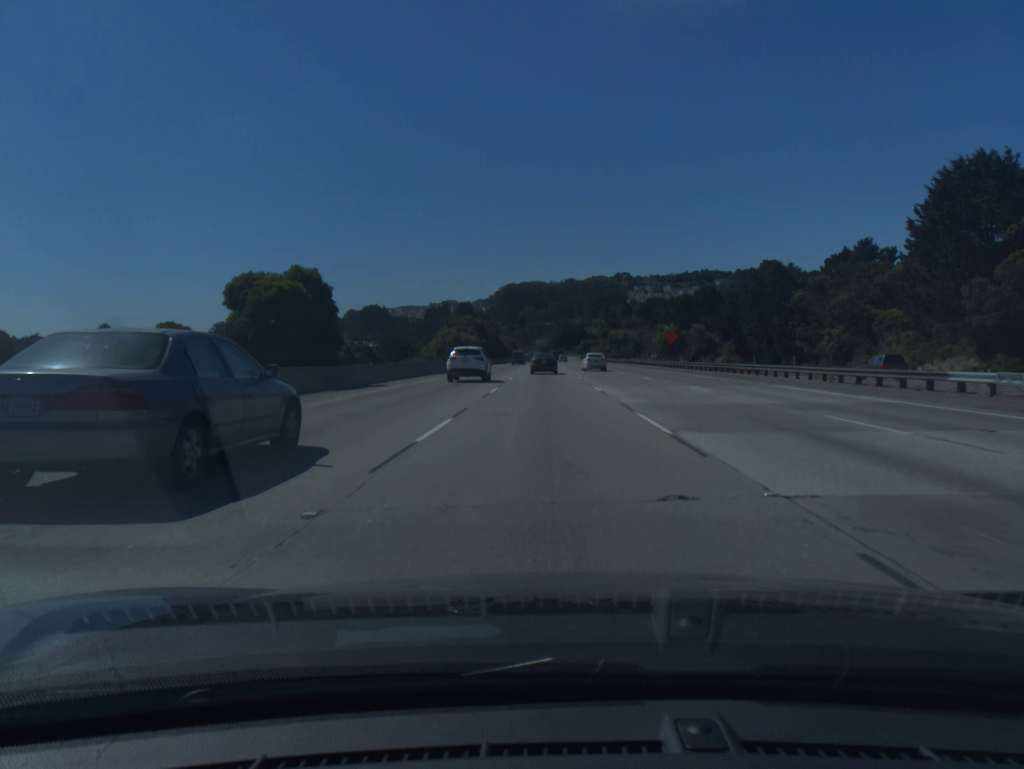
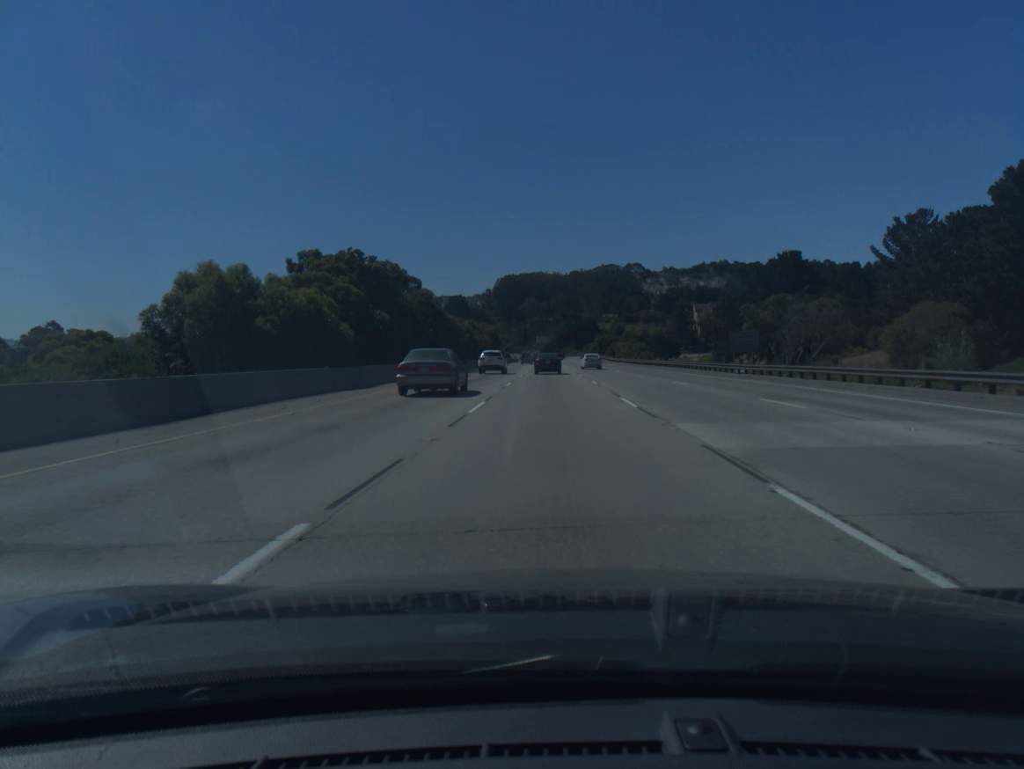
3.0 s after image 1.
(-0.2, +81.8) m; 0°
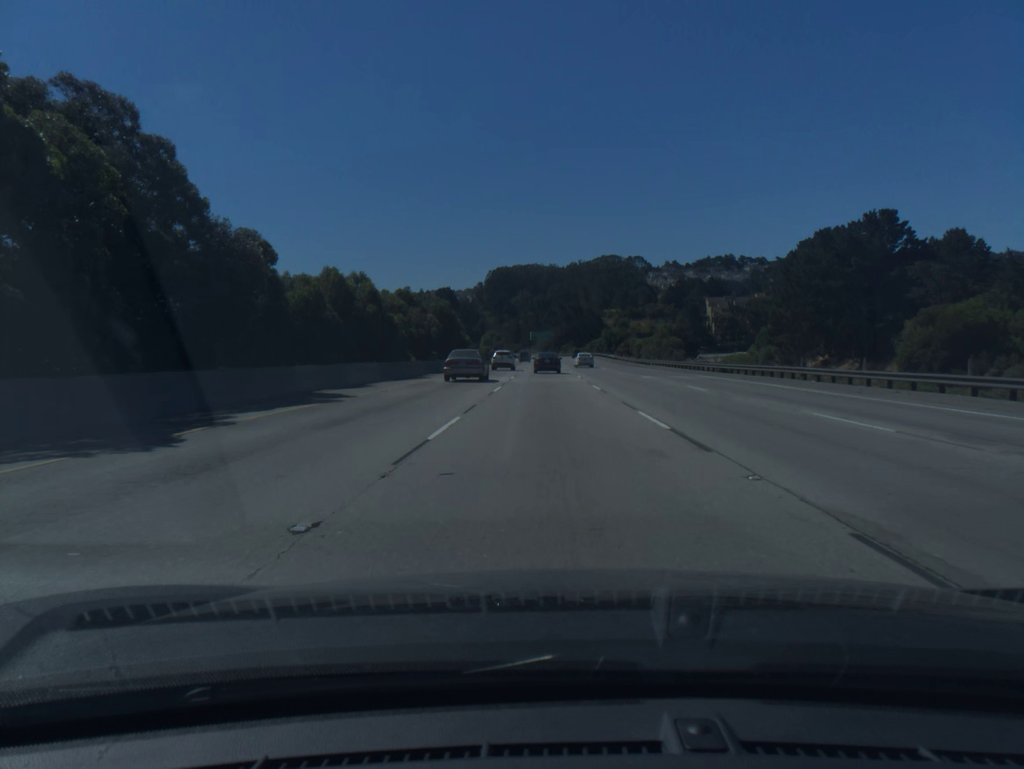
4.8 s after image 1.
(+0.1, +48.8) m; 0°
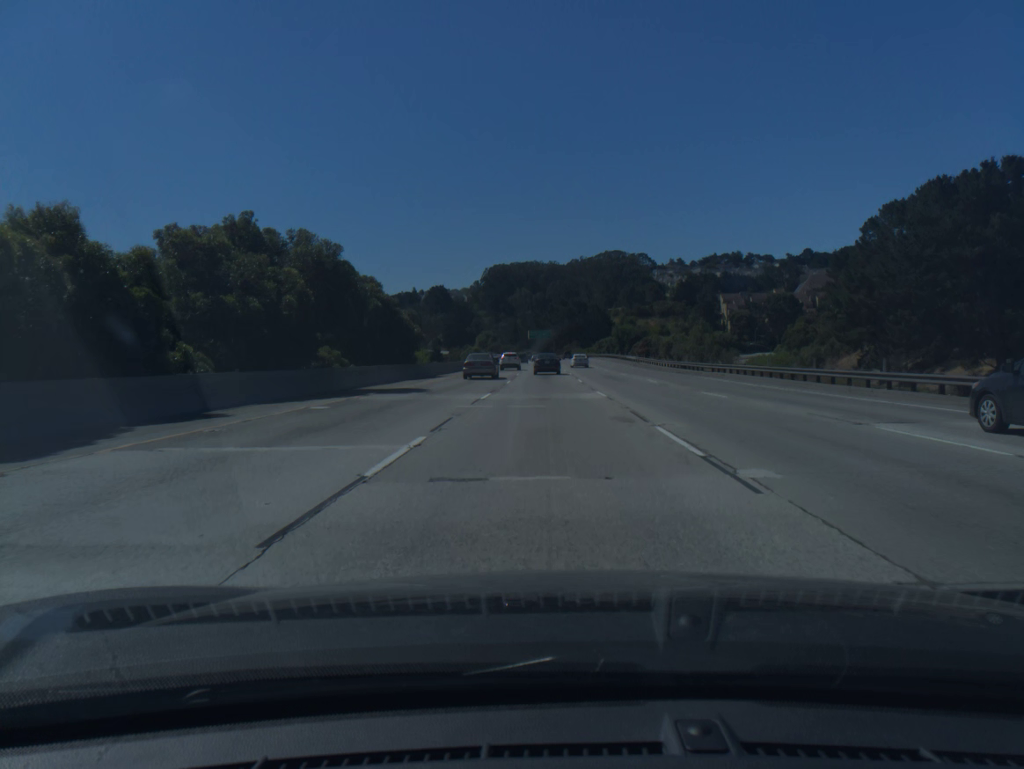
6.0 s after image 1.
(0.0, +32.6) m; 0°
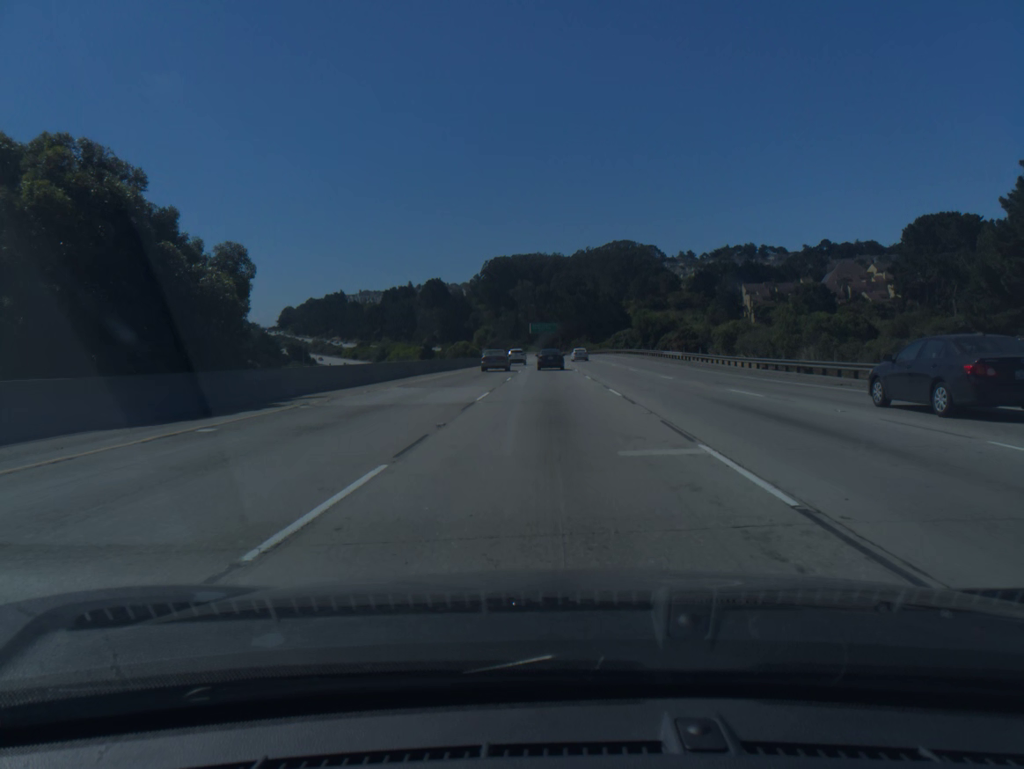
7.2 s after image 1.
(-0.1, +32.5) m; 0°
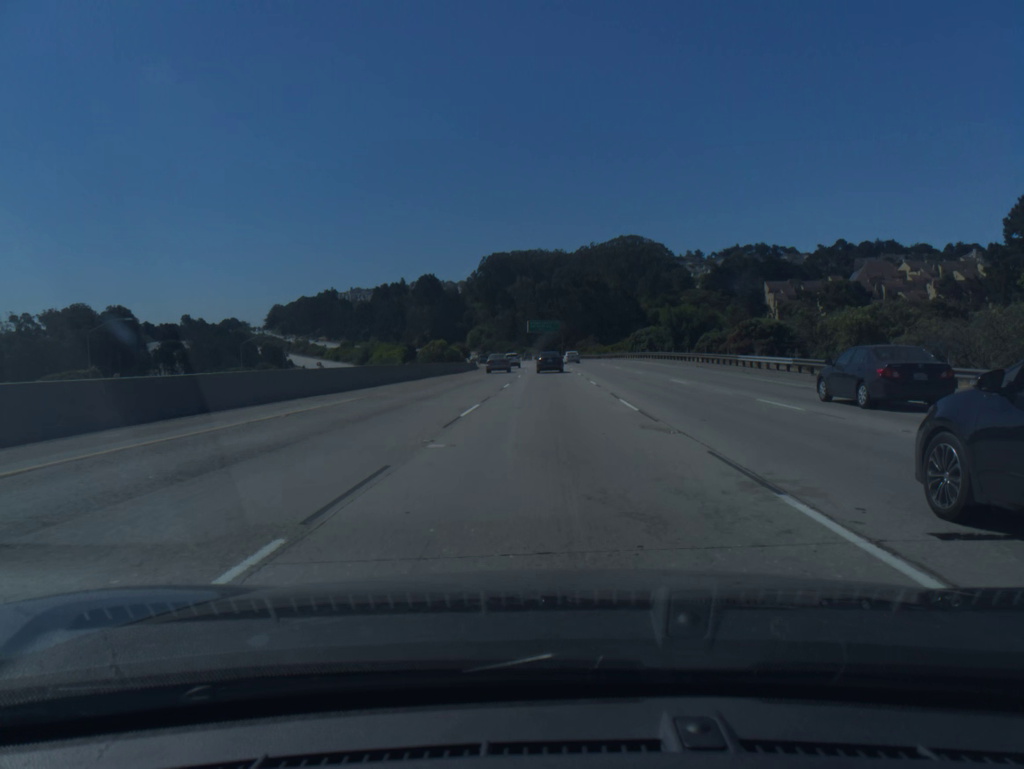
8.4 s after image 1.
(0.0, +32.5) m; 0°
